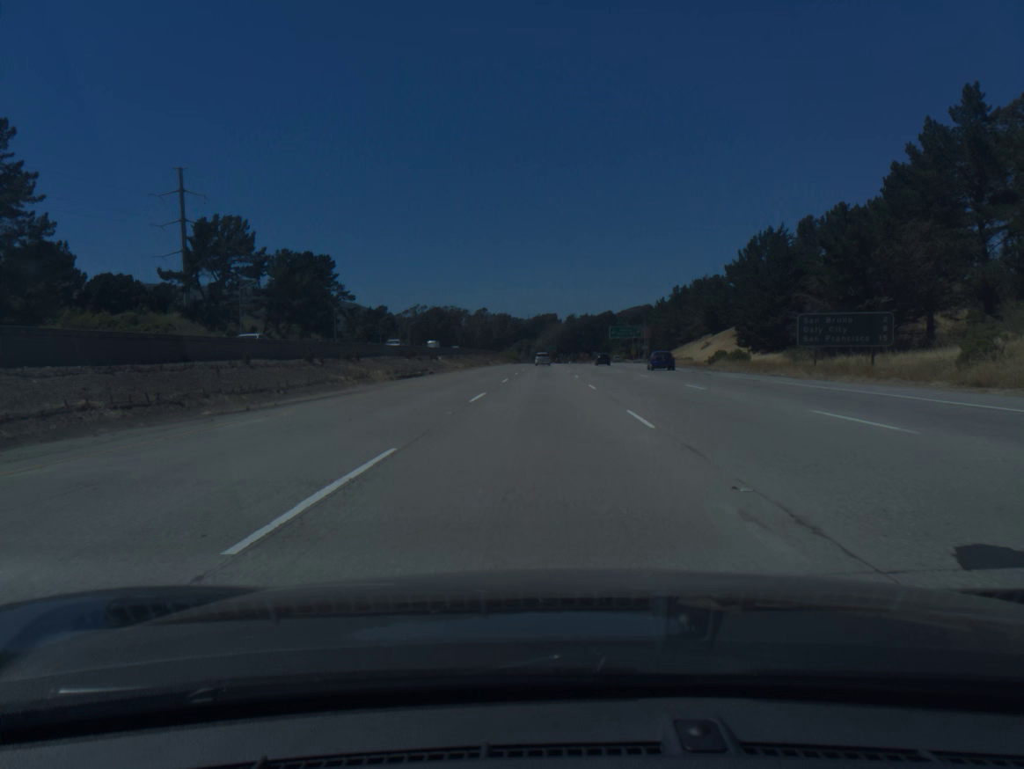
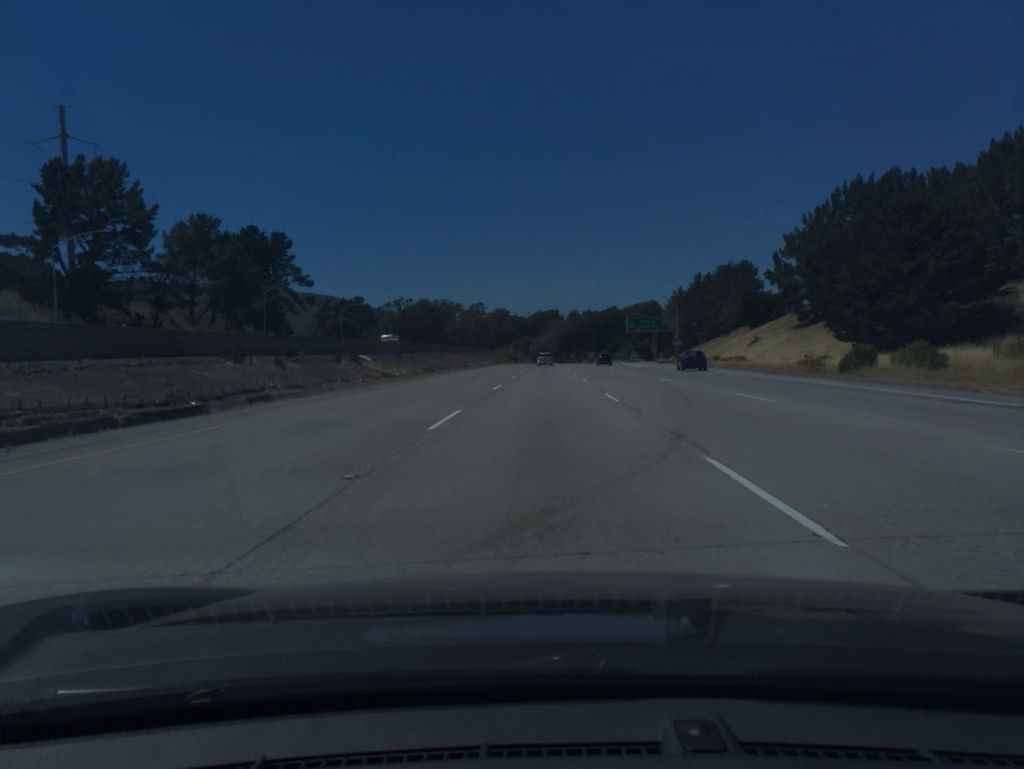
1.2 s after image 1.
(-0.1, +37.0) m; 0°
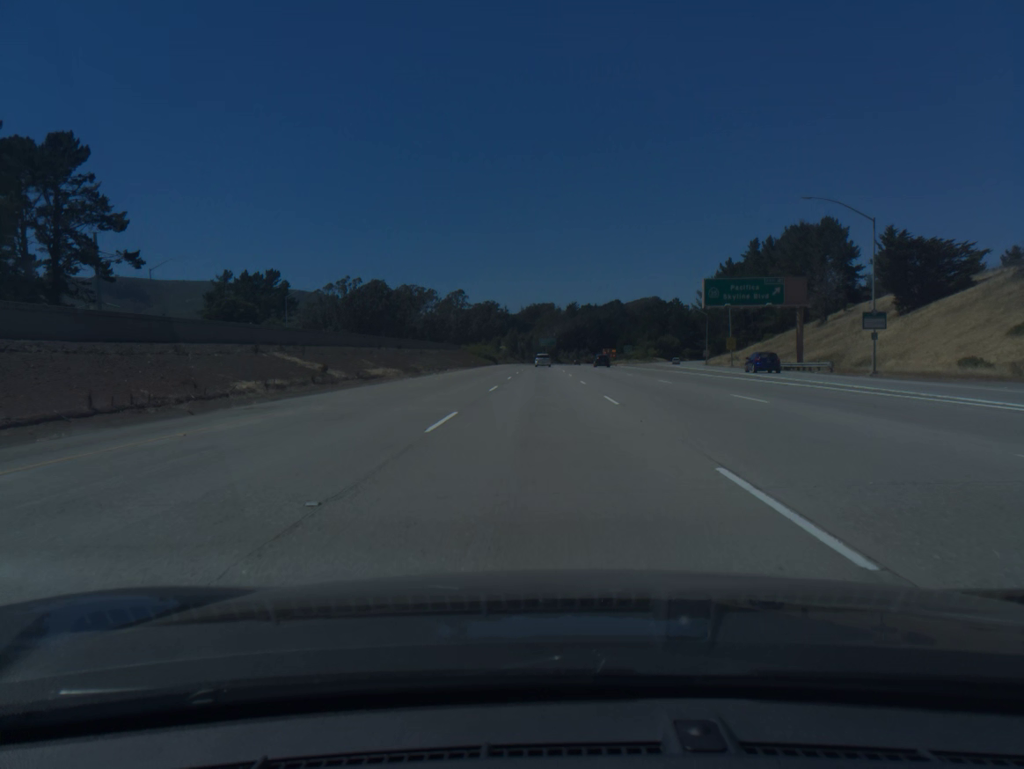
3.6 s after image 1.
(+0.2, +73.7) m; 0°
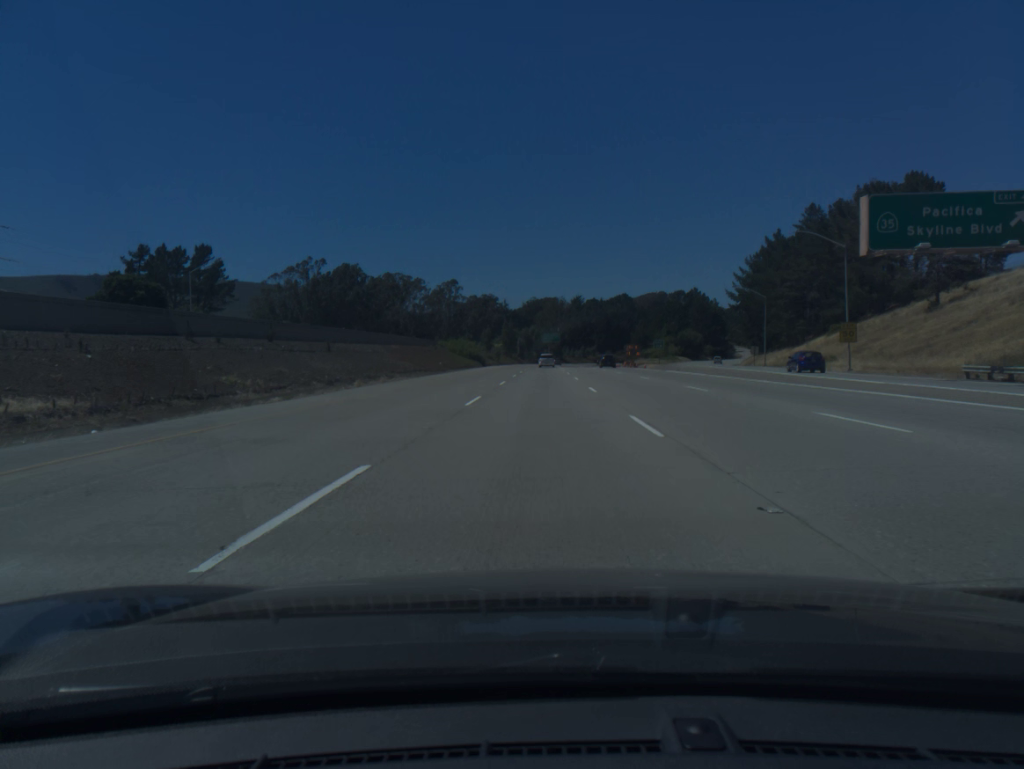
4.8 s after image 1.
(-0.1, +36.8) m; 0°
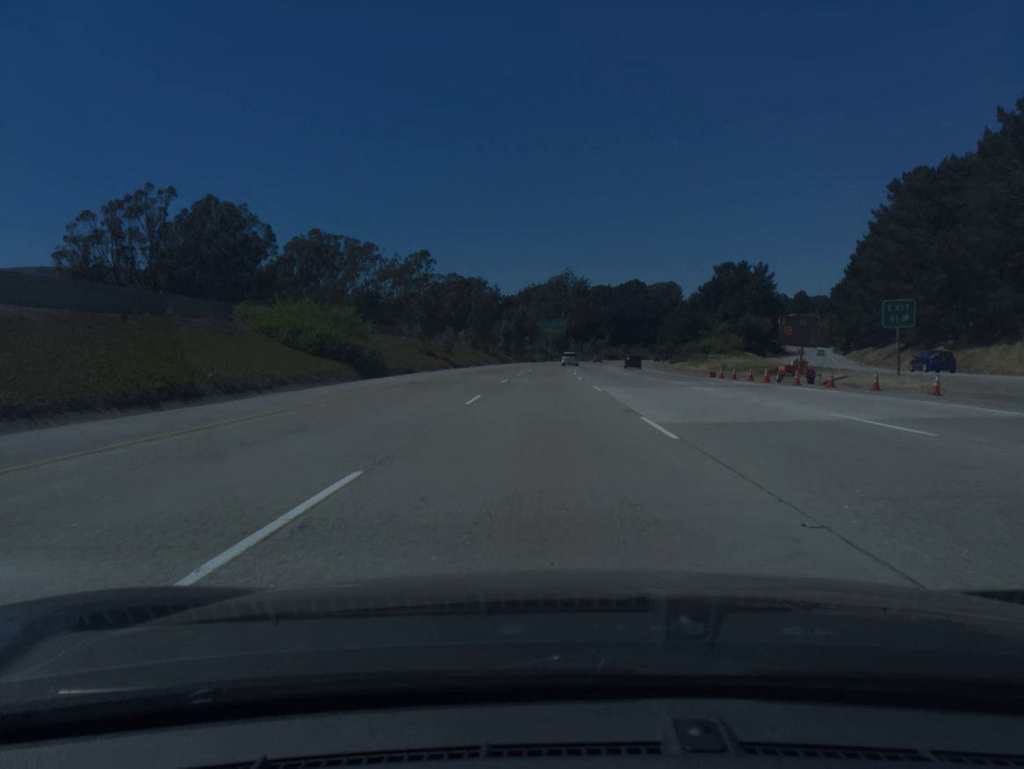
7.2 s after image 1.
(-0.2, +73.6) m; 0°
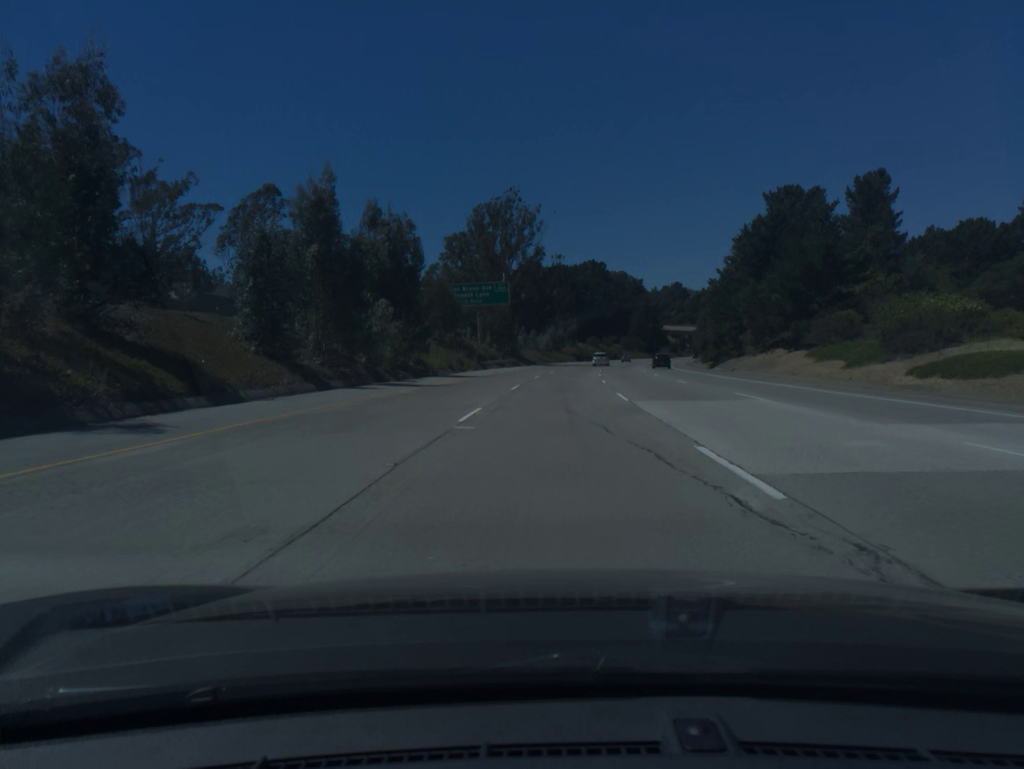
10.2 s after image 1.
(+1.9, +91.9) m; +4°
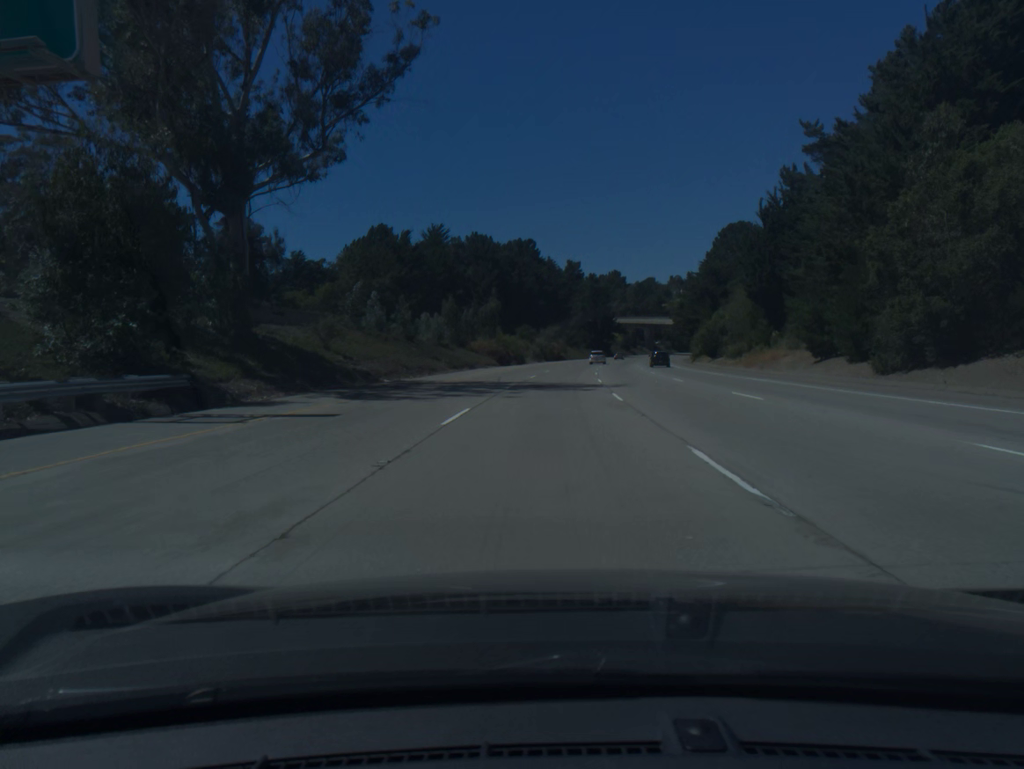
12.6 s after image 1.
(+3.6, +73.7) m; +5°
